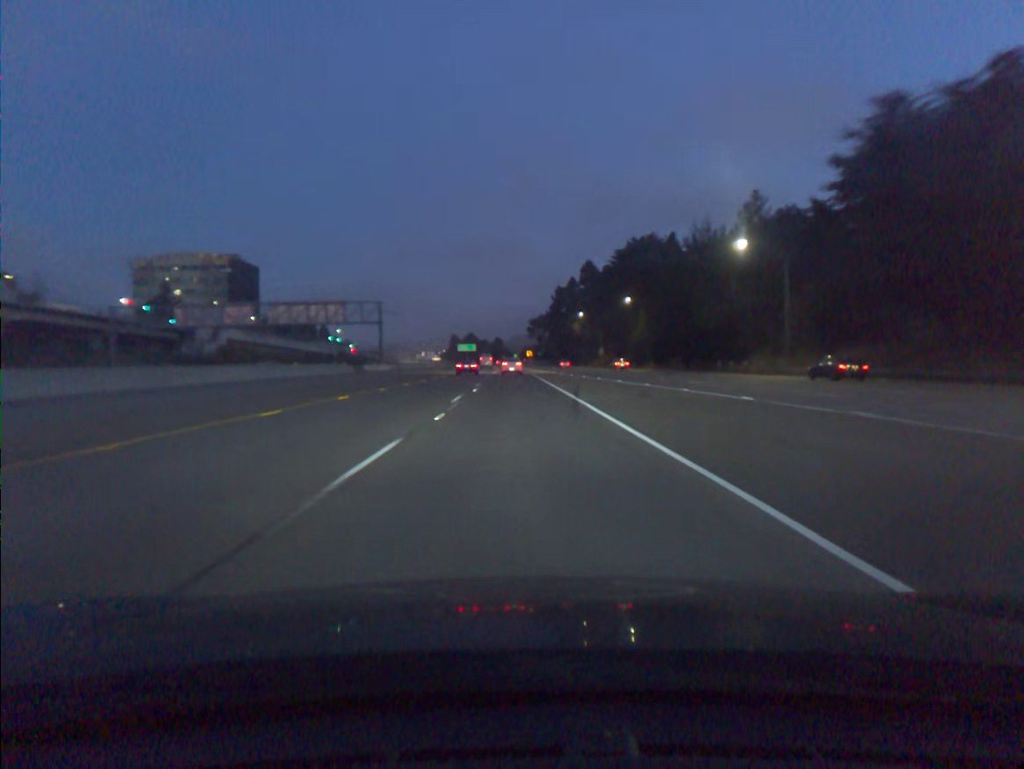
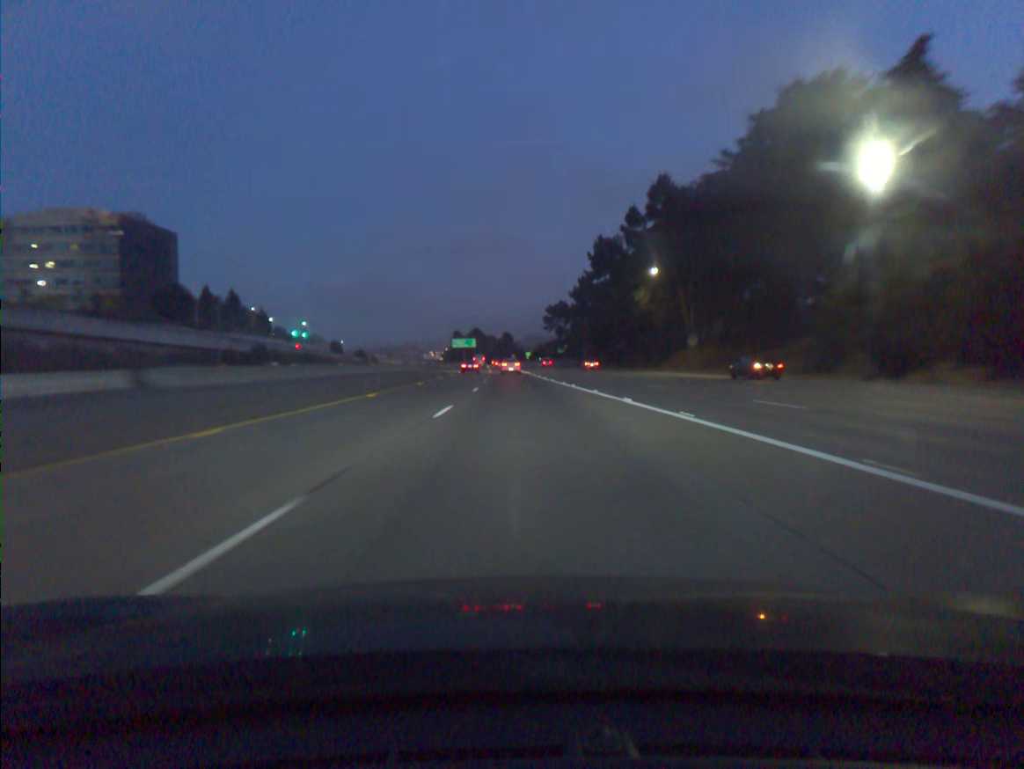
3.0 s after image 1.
(-0.4, +79.0) m; -1°
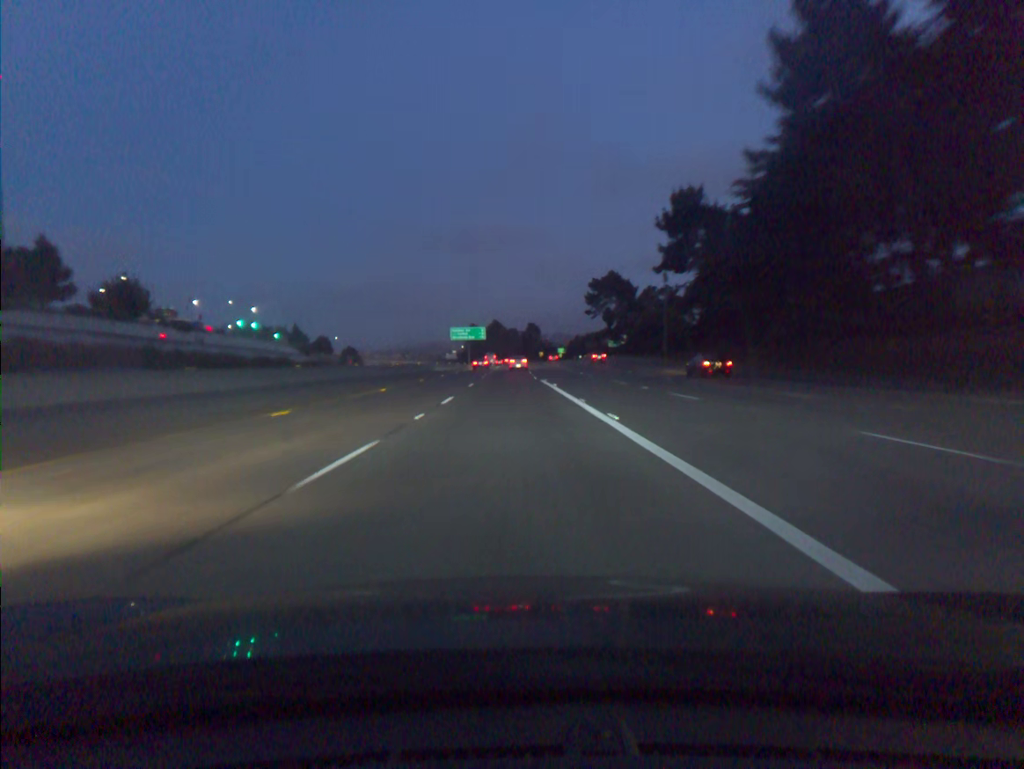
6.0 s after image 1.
(-0.9, +82.4) m; -2°
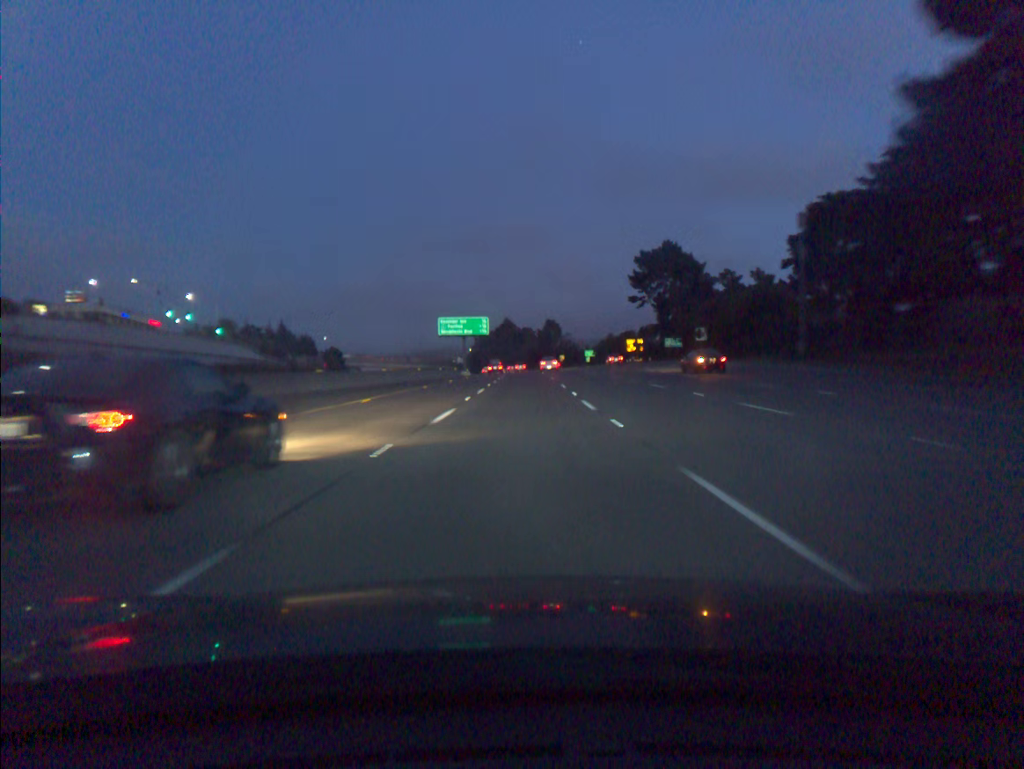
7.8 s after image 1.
(-0.6, +50.9) m; -1°
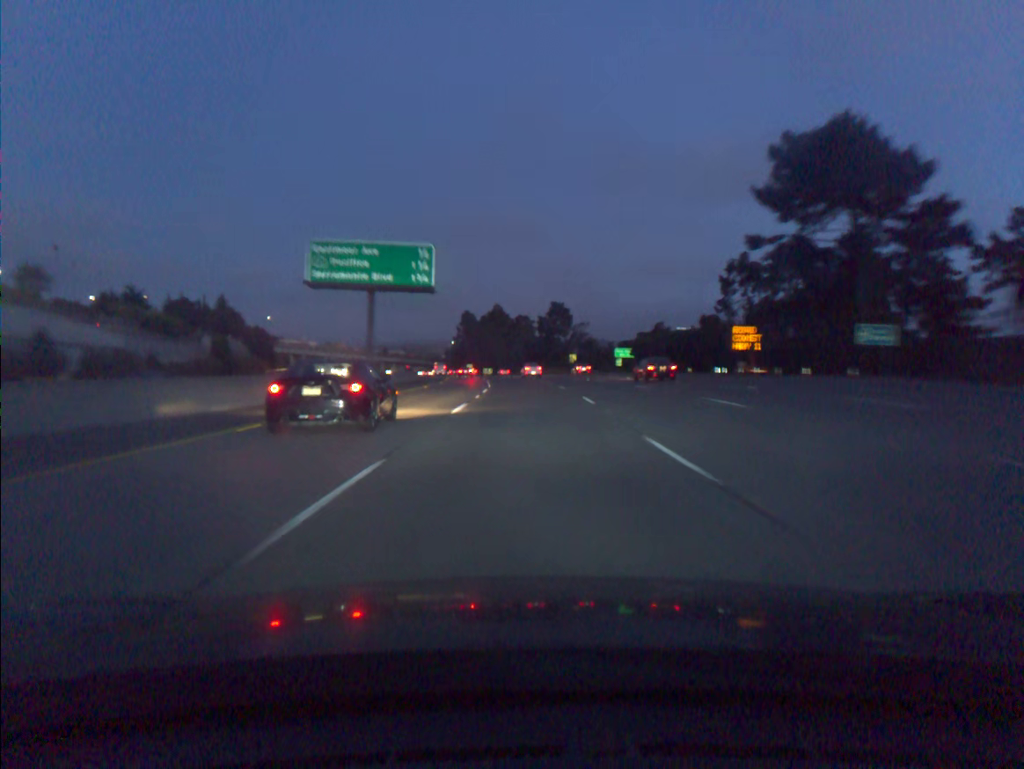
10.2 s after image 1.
(+0.4, +69.5) m; 0°
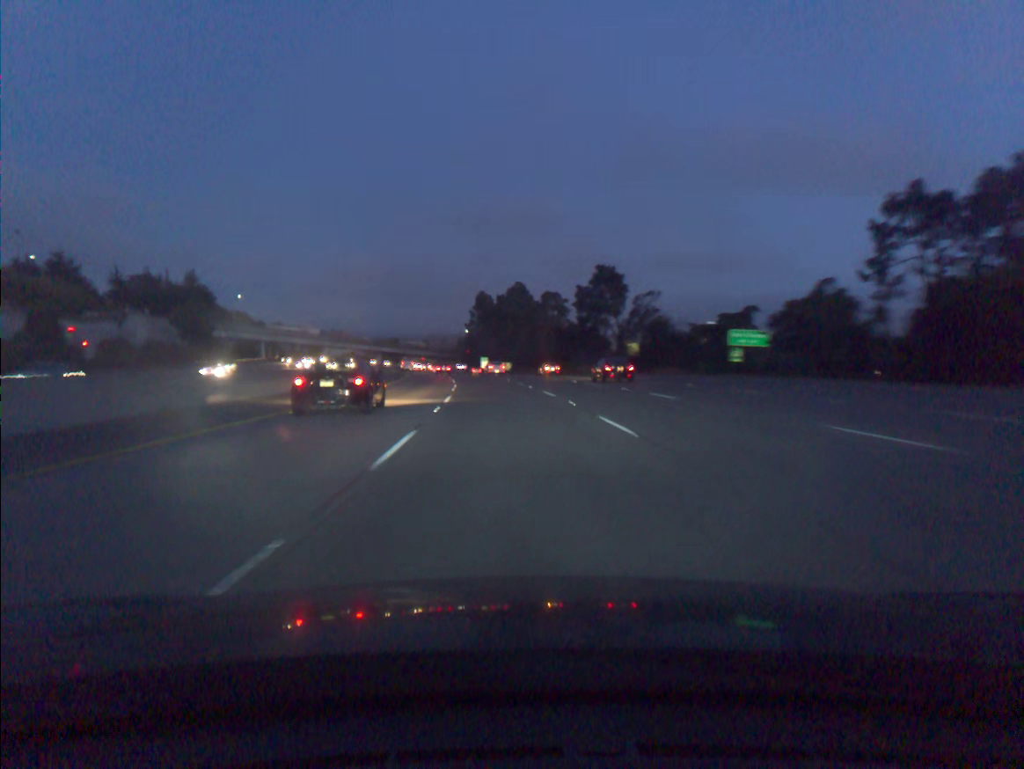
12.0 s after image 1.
(-0.3, +53.6) m; -2°
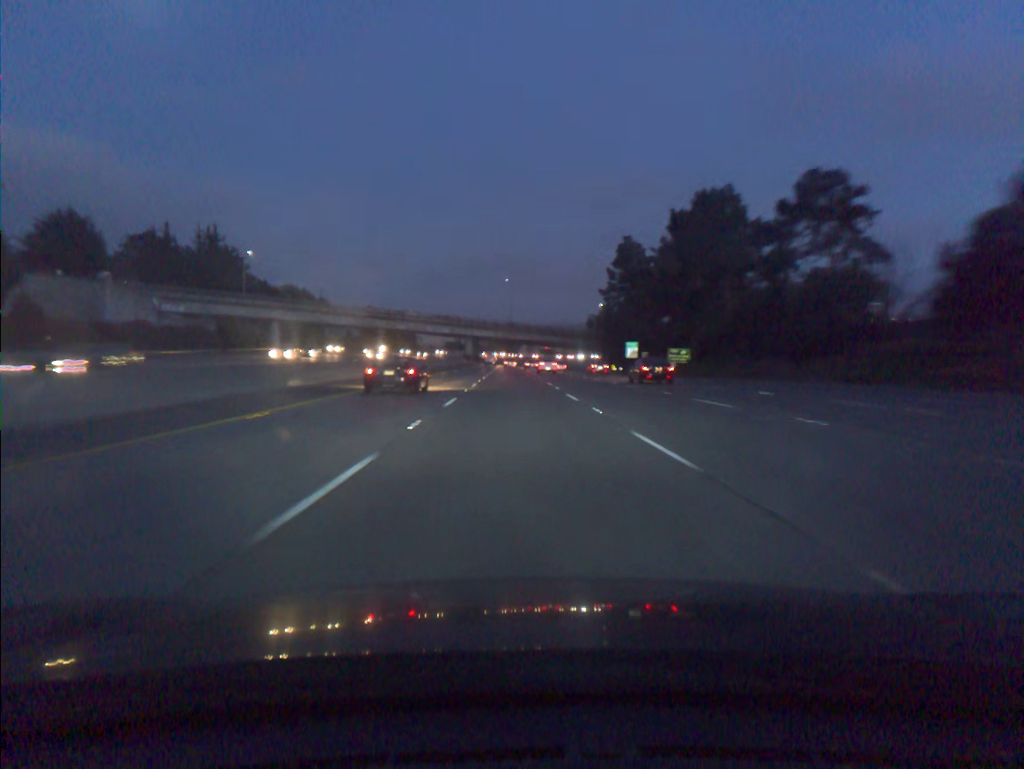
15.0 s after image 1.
(-7.3, +91.4) m; -9°
